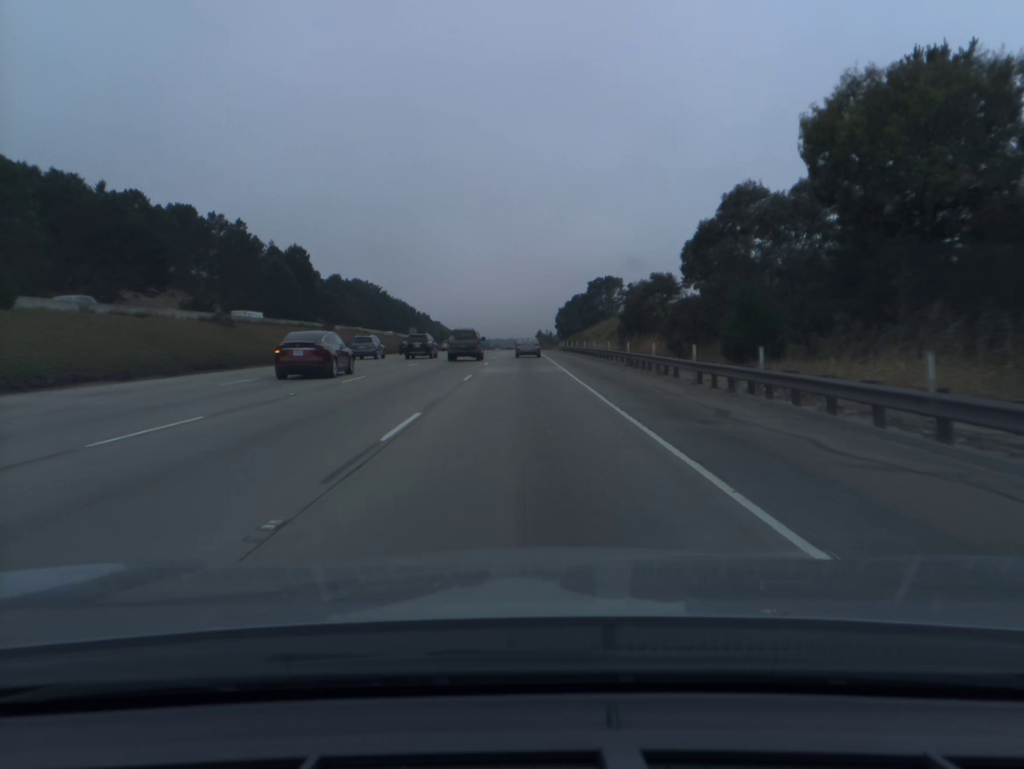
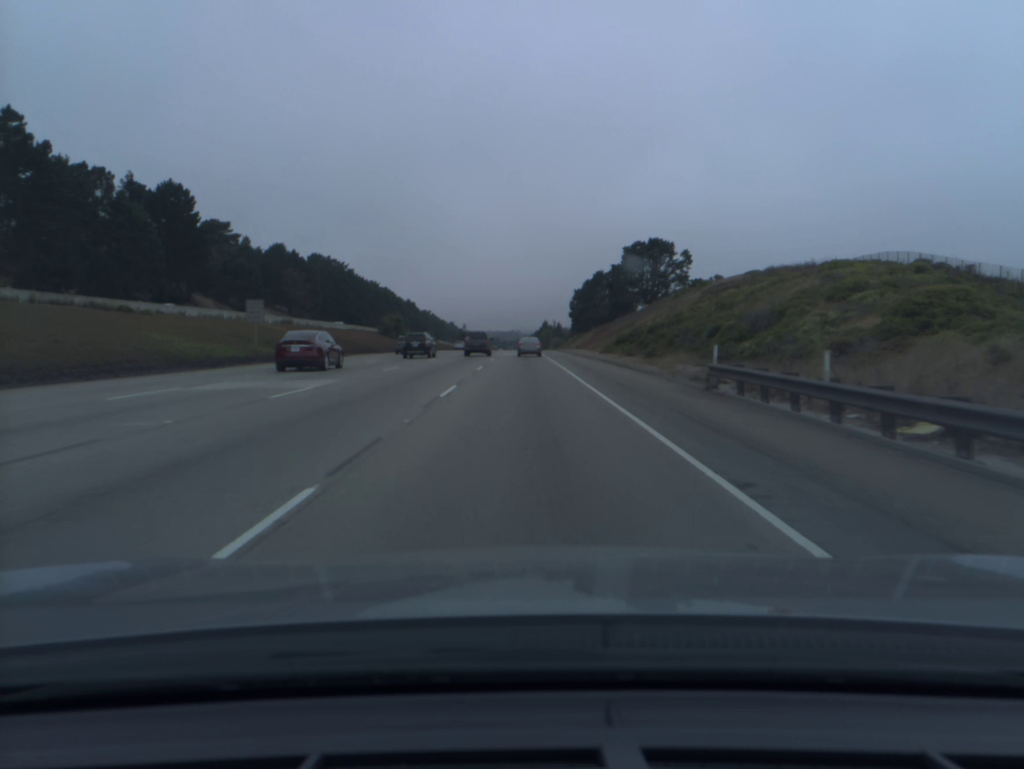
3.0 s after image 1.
(-0.2, +80.2) m; 0°
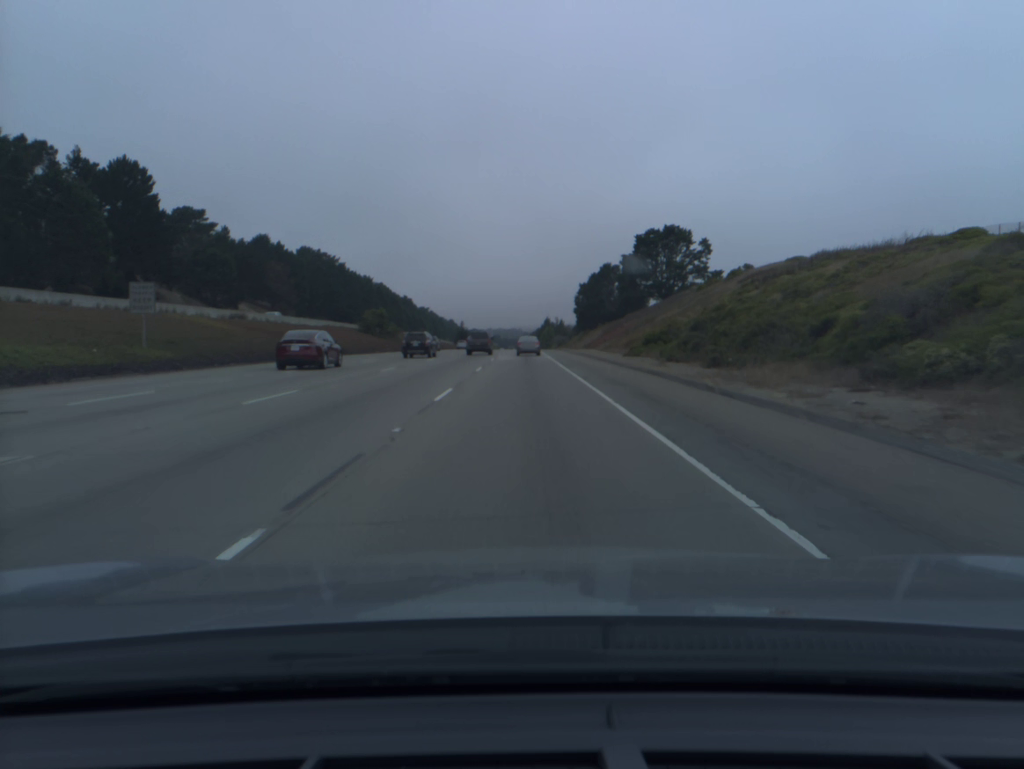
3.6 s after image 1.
(0.0, +16.3) m; 0°
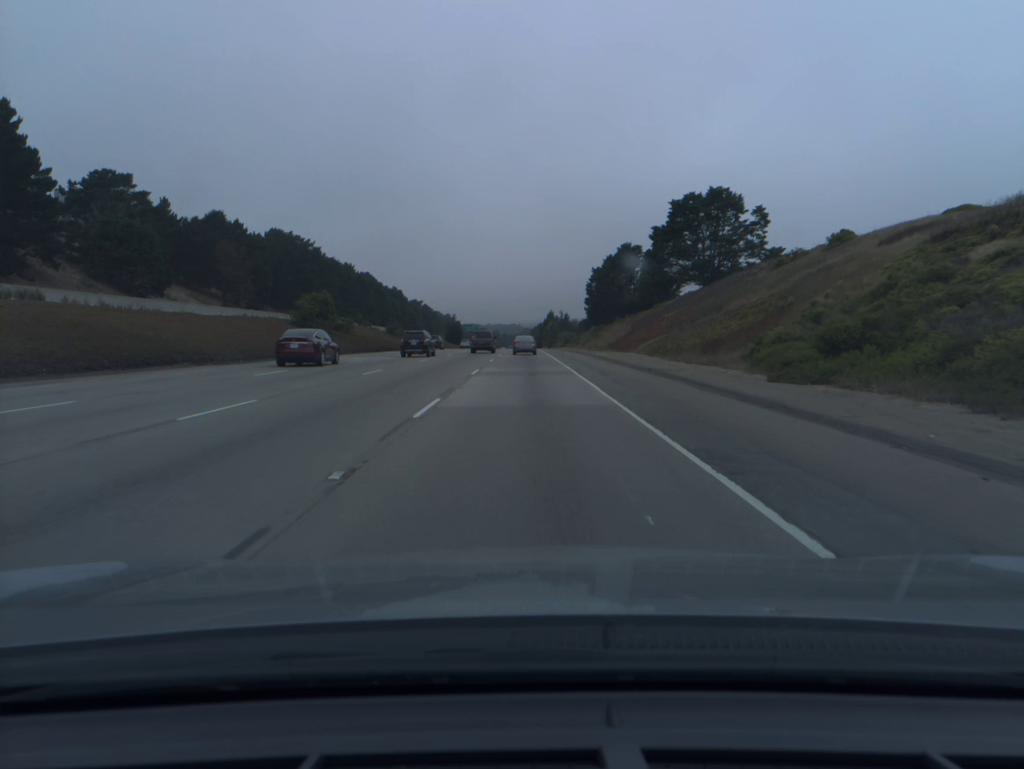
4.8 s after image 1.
(0.0, +32.6) m; 0°
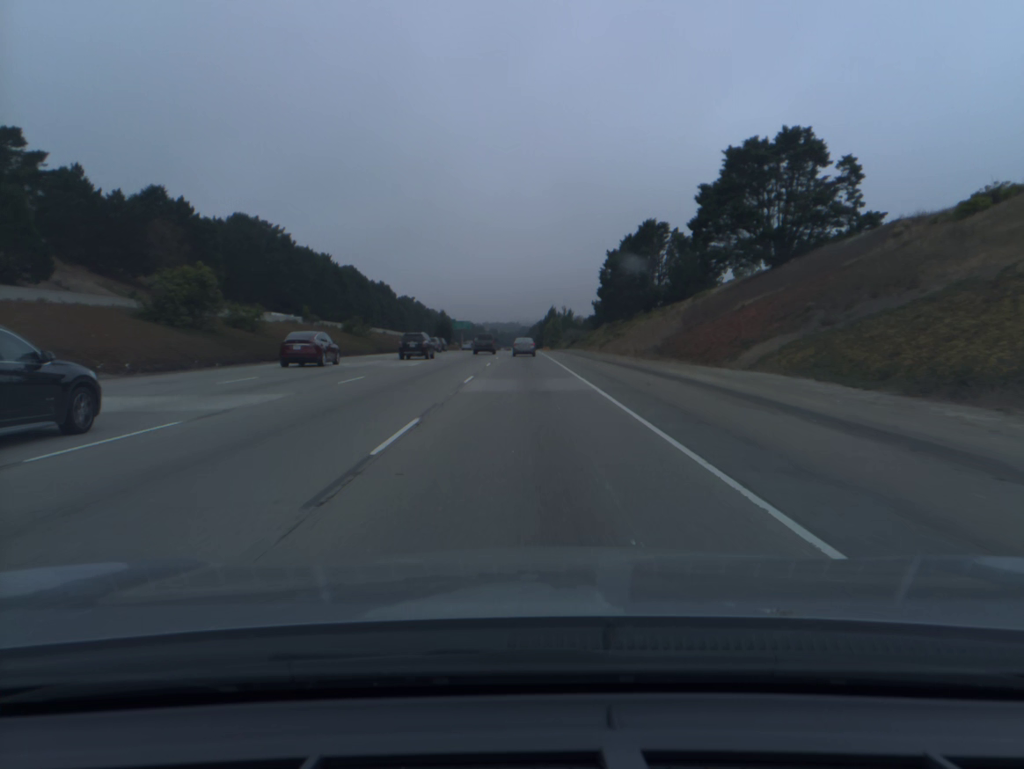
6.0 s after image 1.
(0.0, +32.9) m; 0°
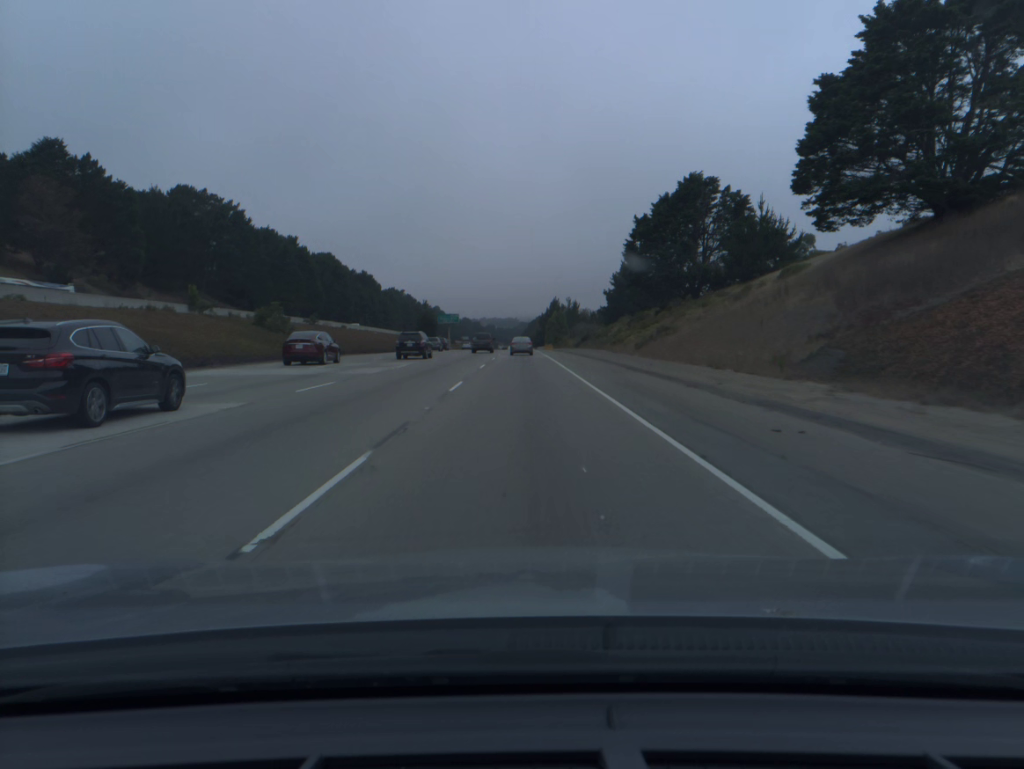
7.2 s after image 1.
(0.0, +33.2) m; 0°
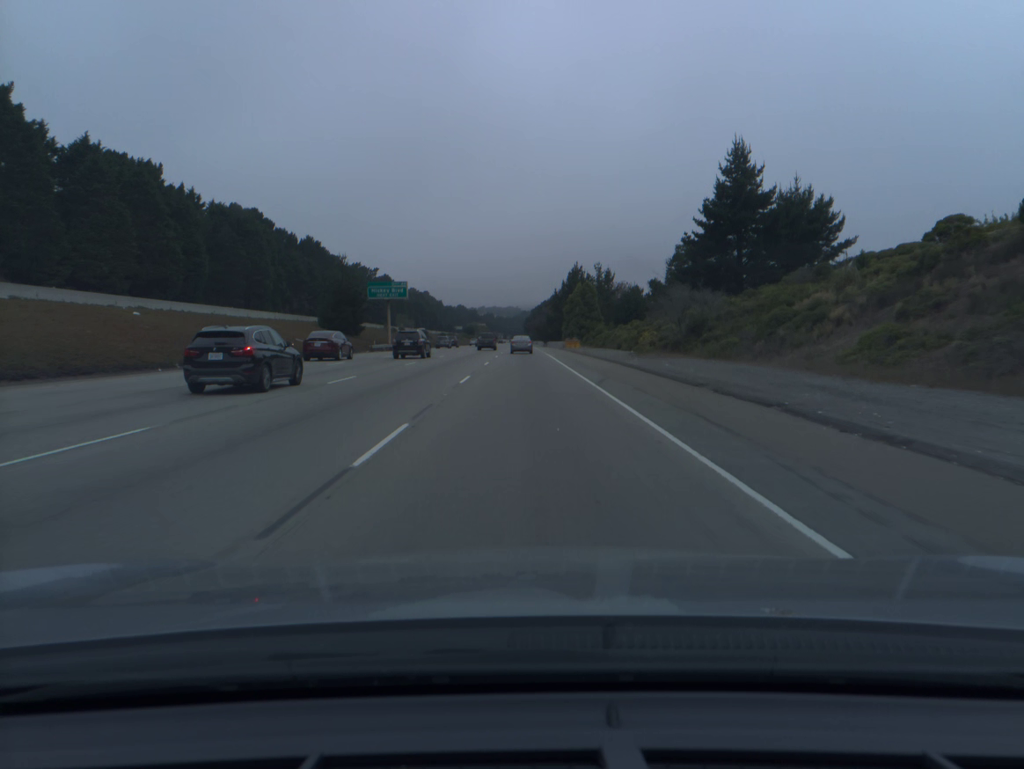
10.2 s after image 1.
(-0.2, +84.6) m; 0°
